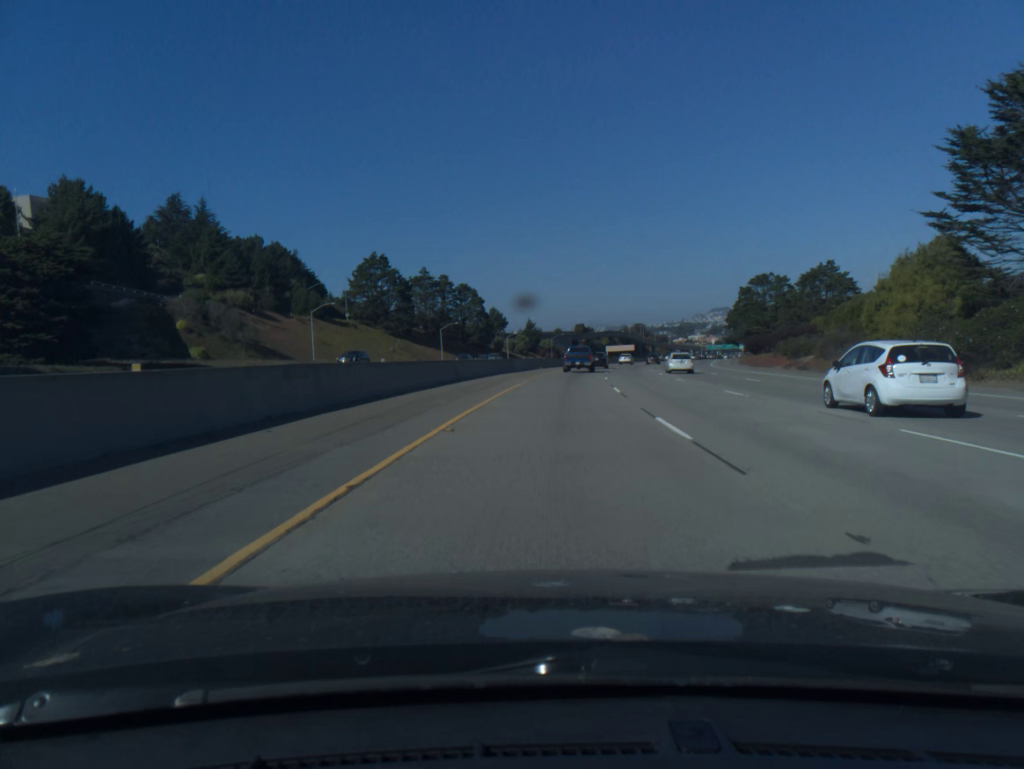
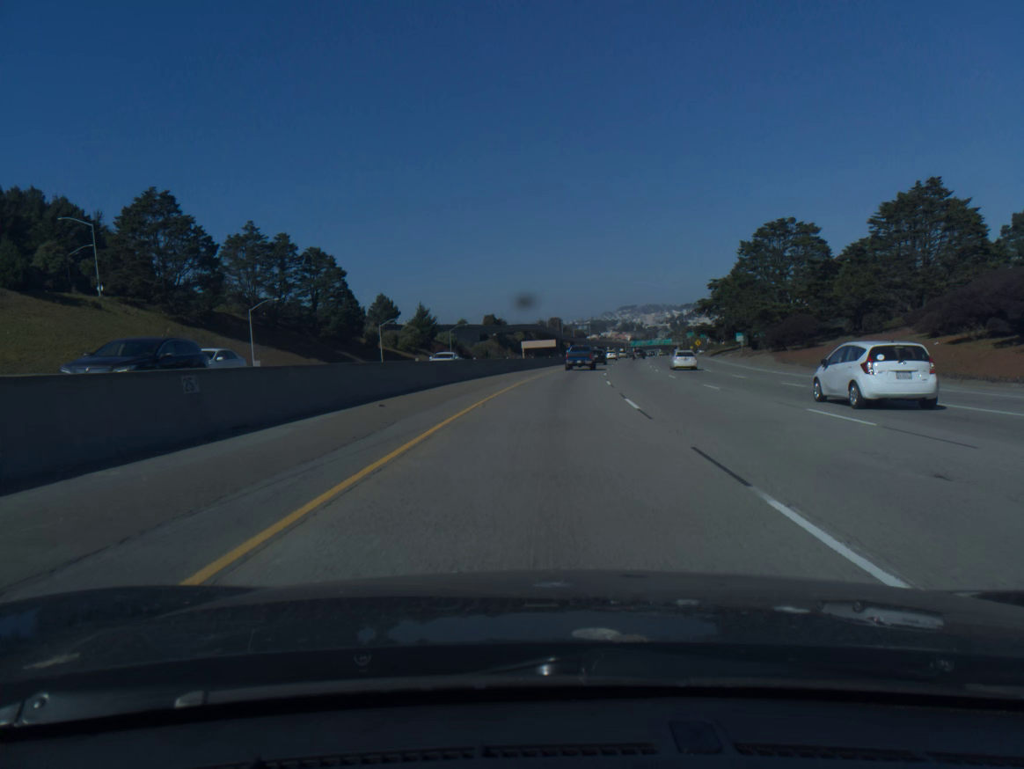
(+3.9, +67.2) m; +6°
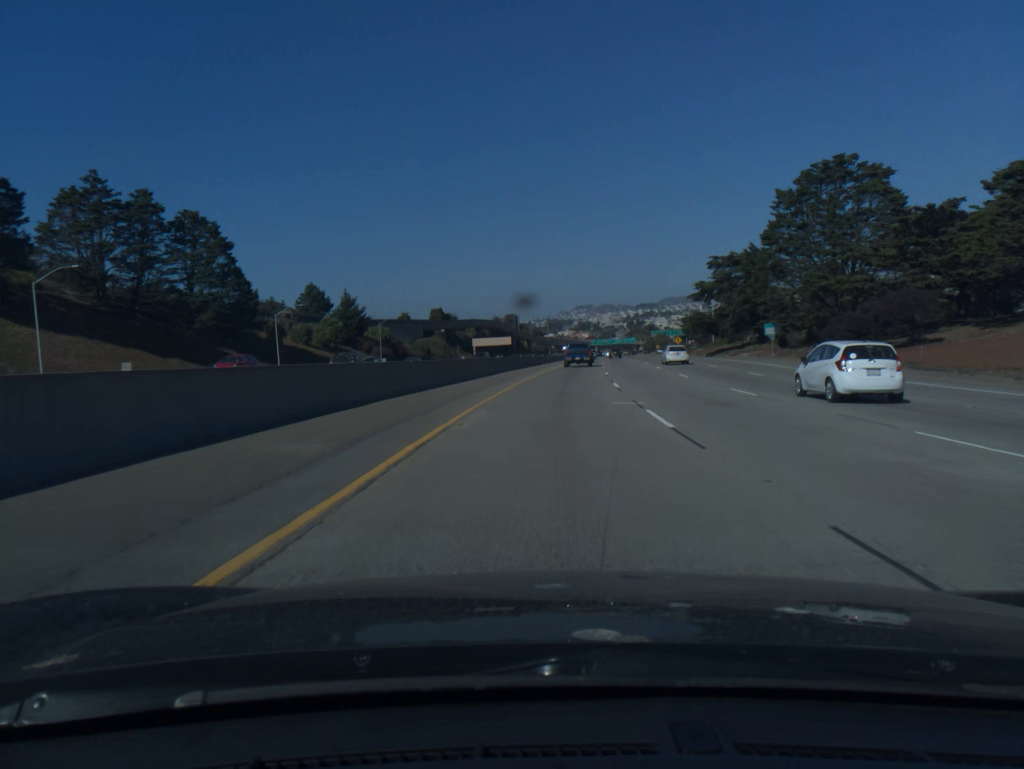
(+0.9, +33.8) m; +3°
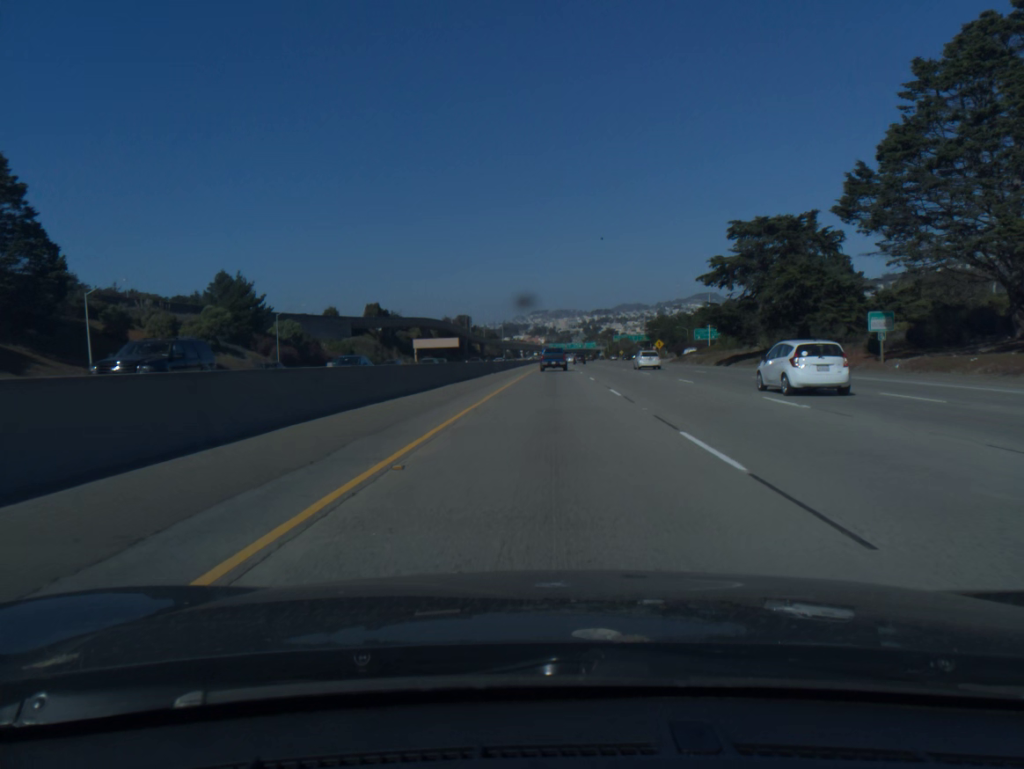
(+1.0, +34.2) m; +3°
